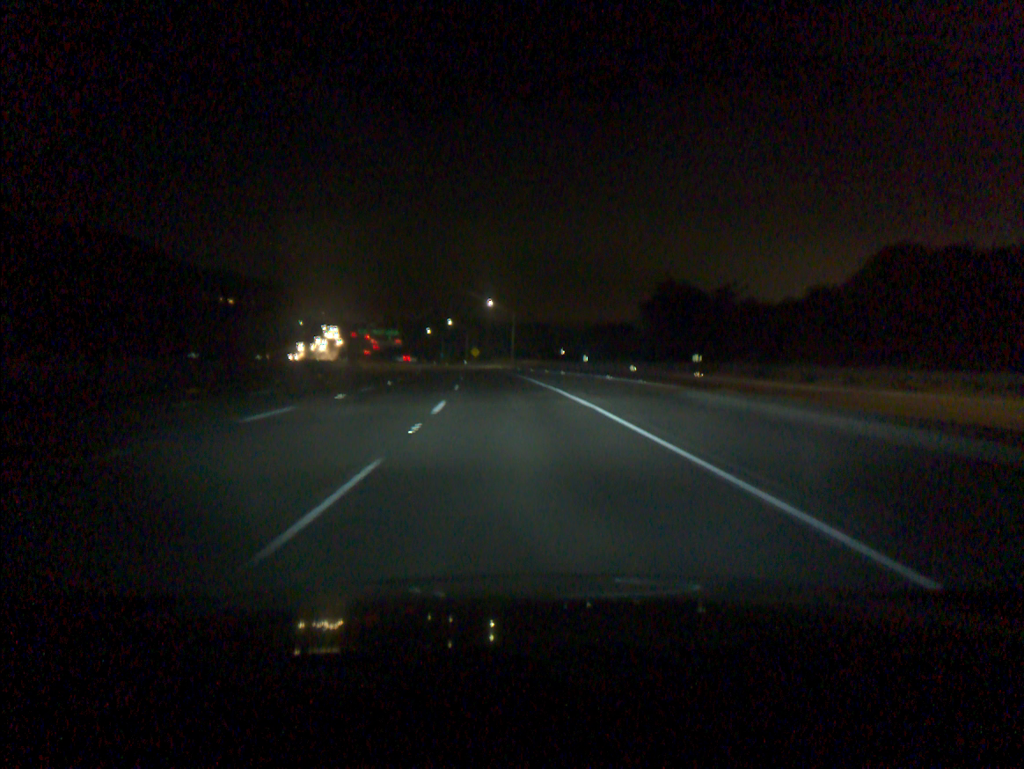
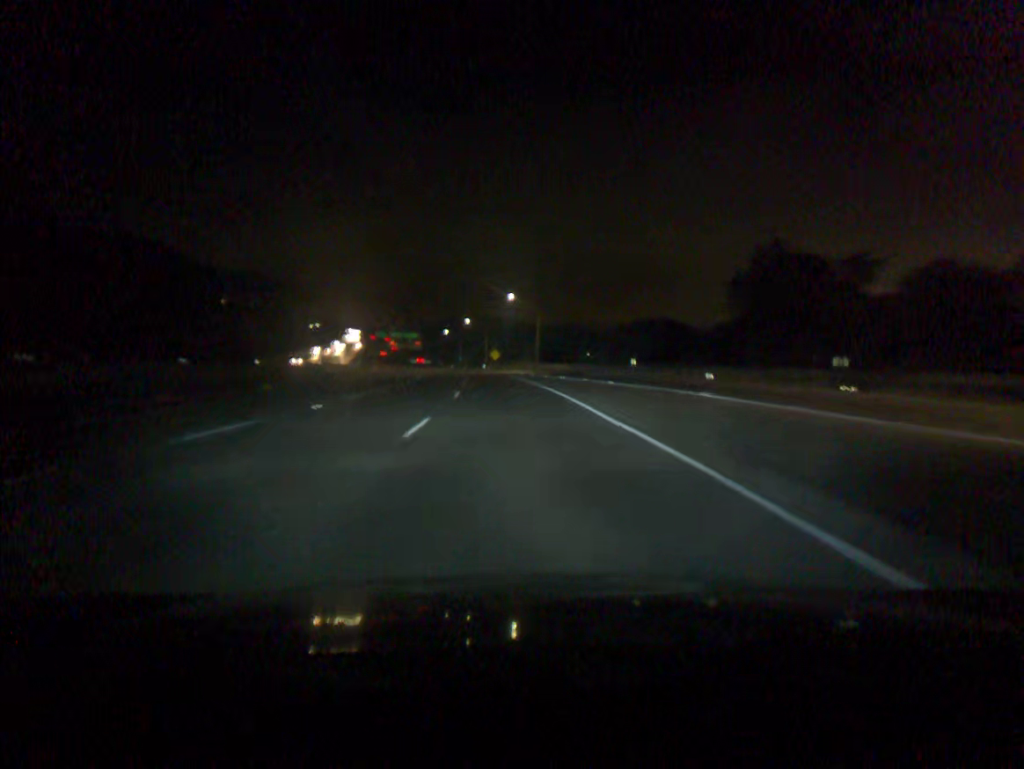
(-0.3, +18.3) m; -2°
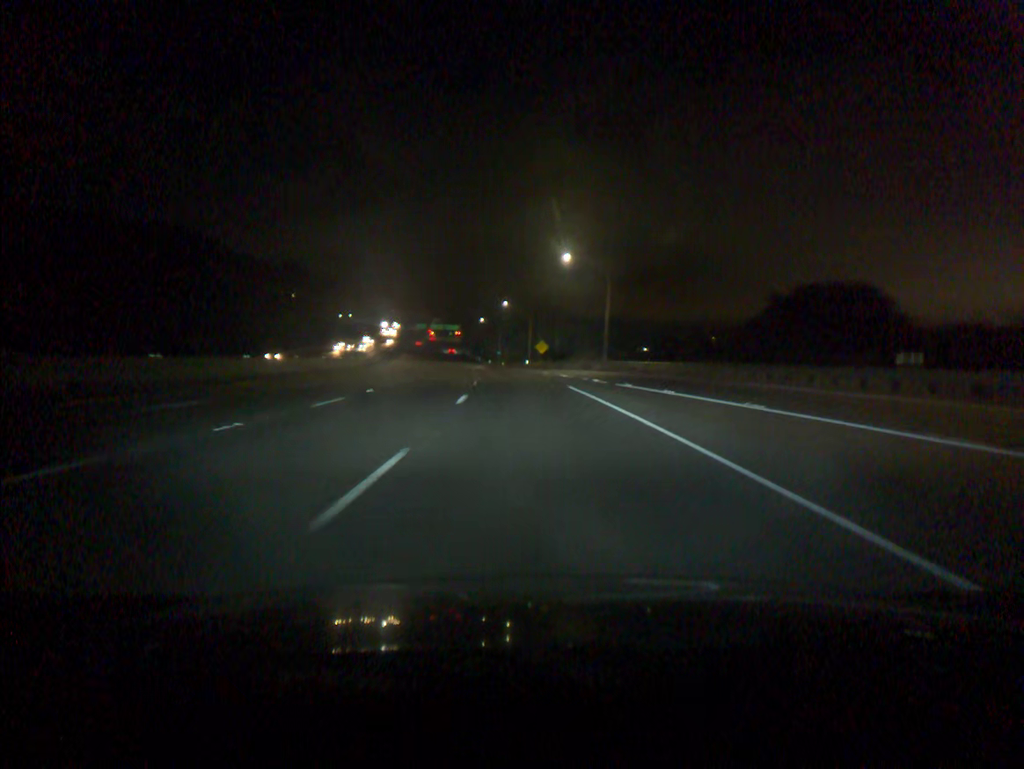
(-1.1, +36.6) m; -3°
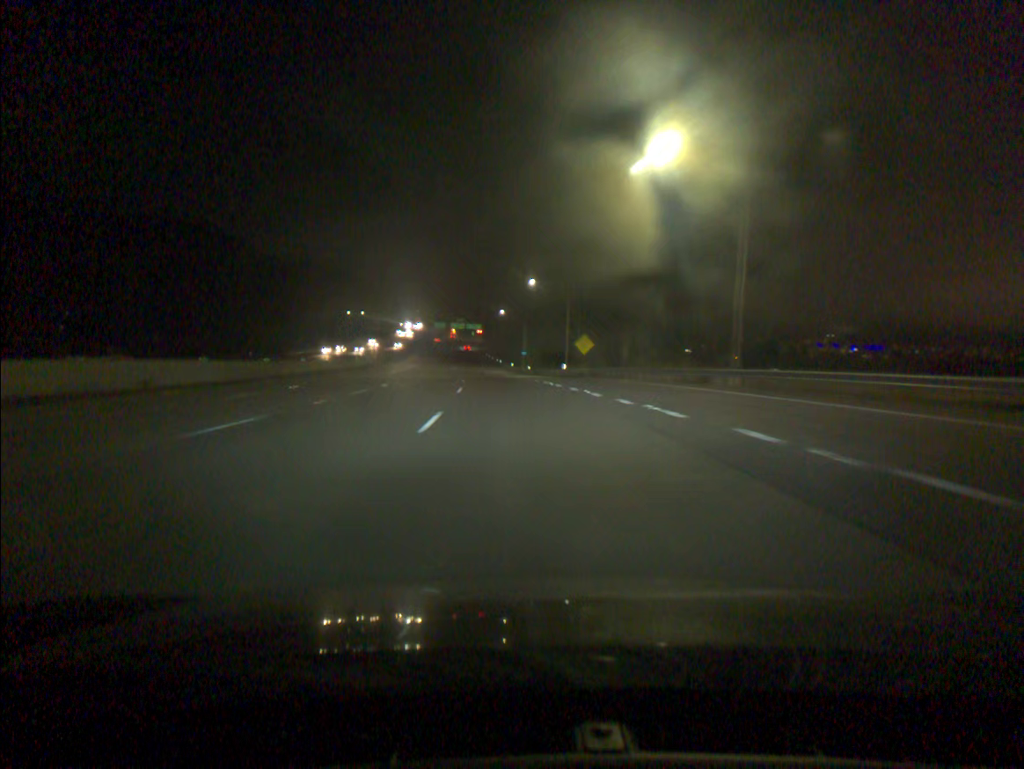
(-0.6, +36.7) m; -2°
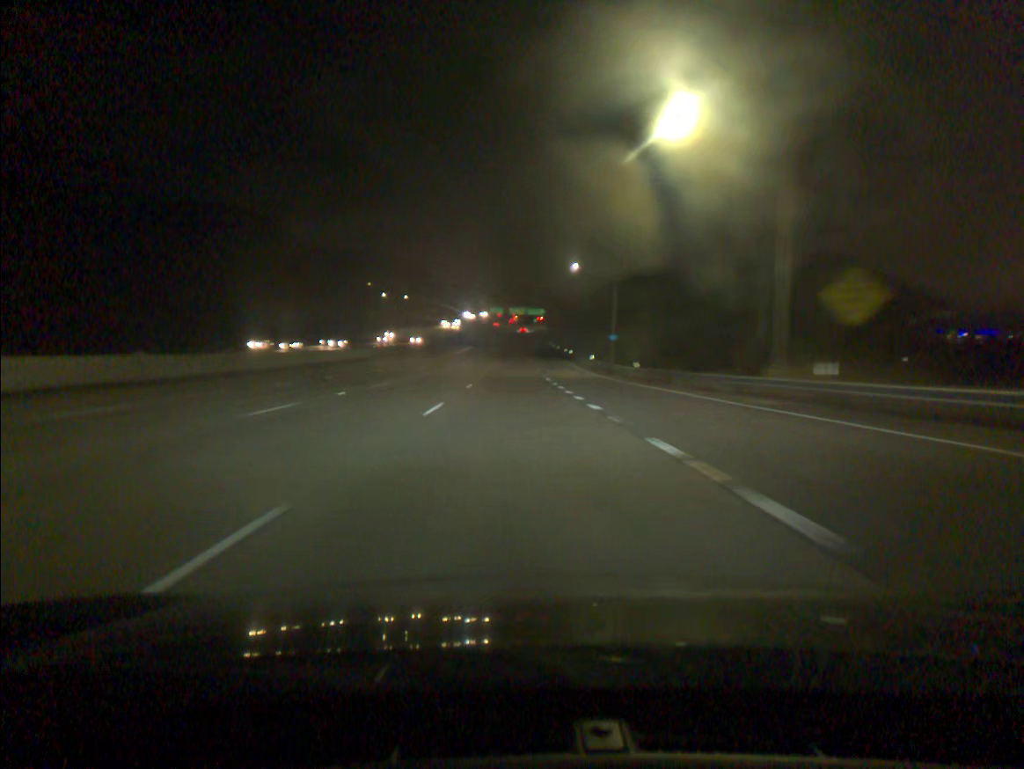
(-2.0, +55.1) m; -5°
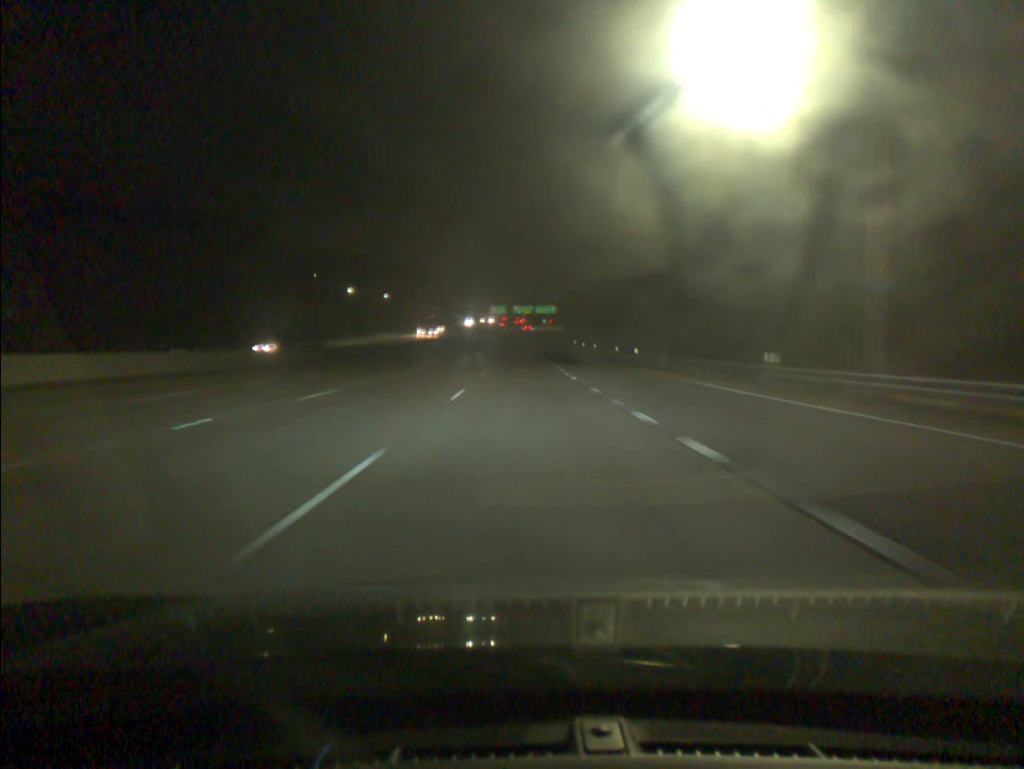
(-0.7, +55.4) m; -1°
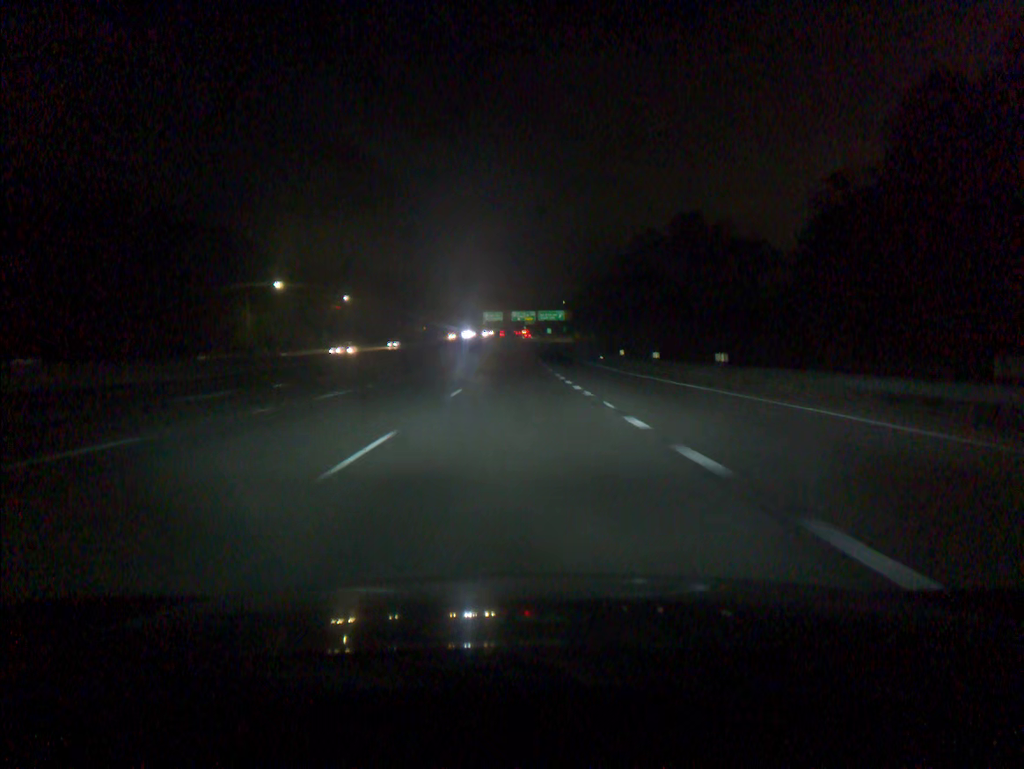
(+0.2, +55.3) m; 0°
